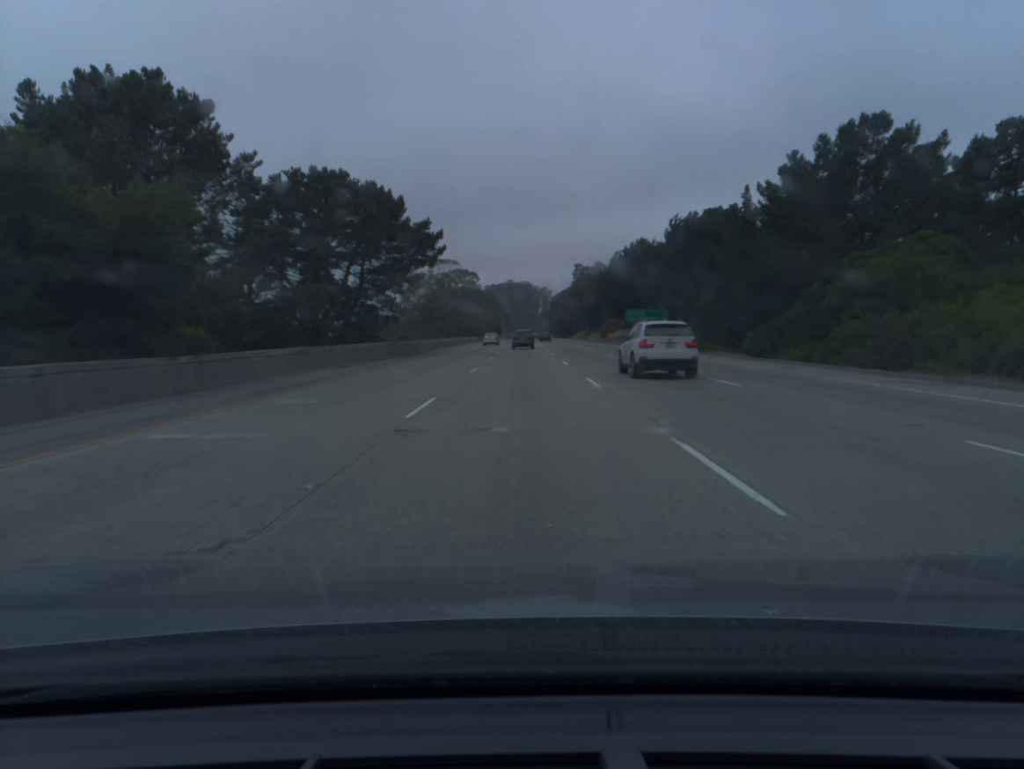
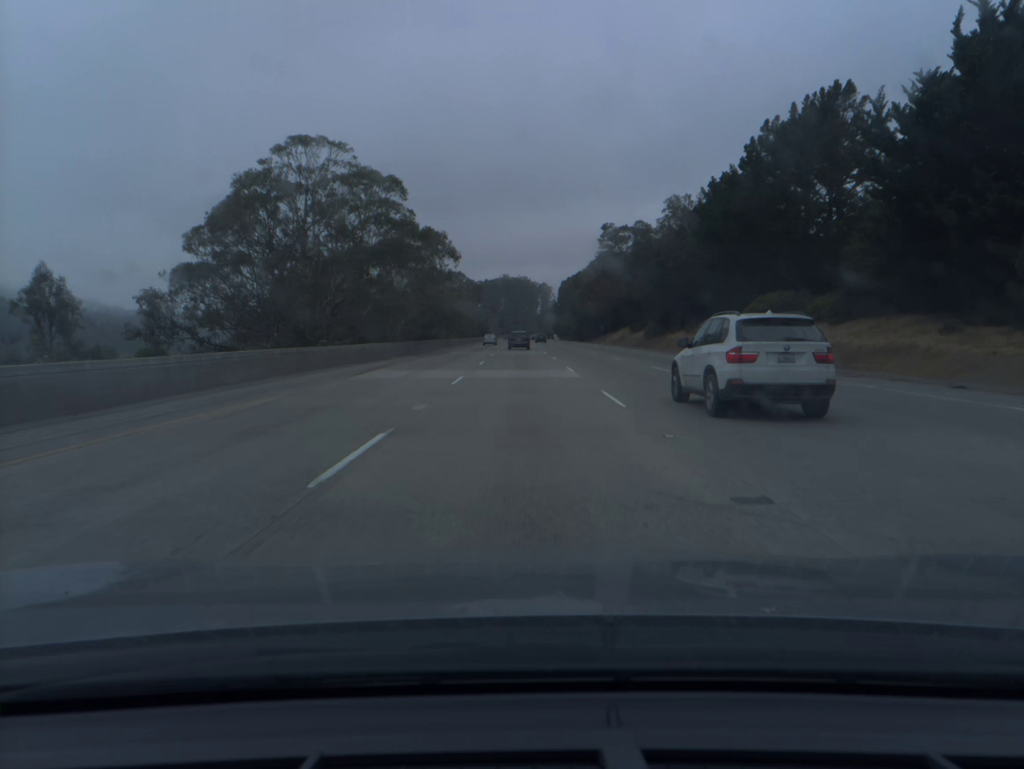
(+0.4, +93.5) m; 0°
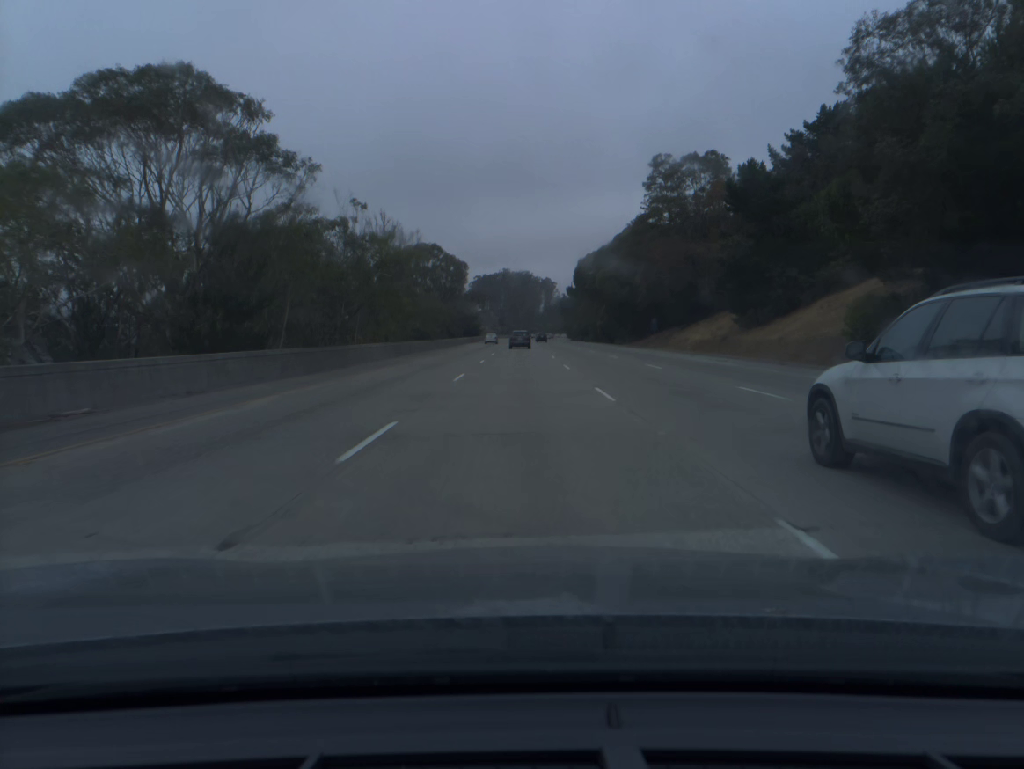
(0.0, +57.2) m; 0°
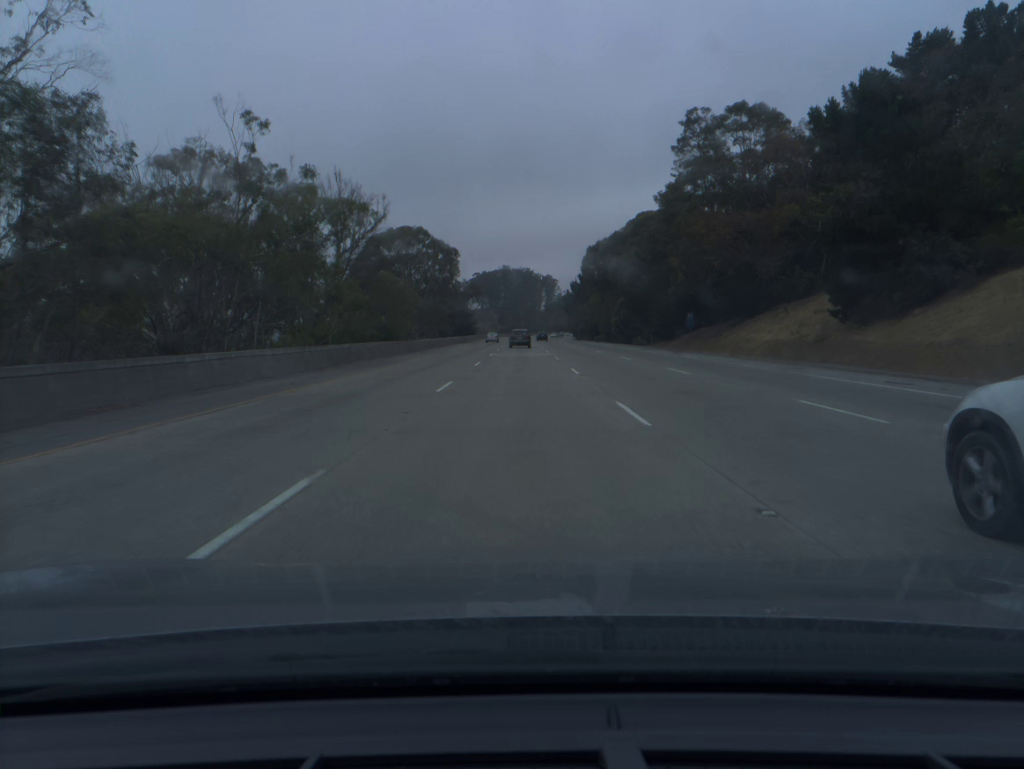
(0.0, +19.2) m; 0°
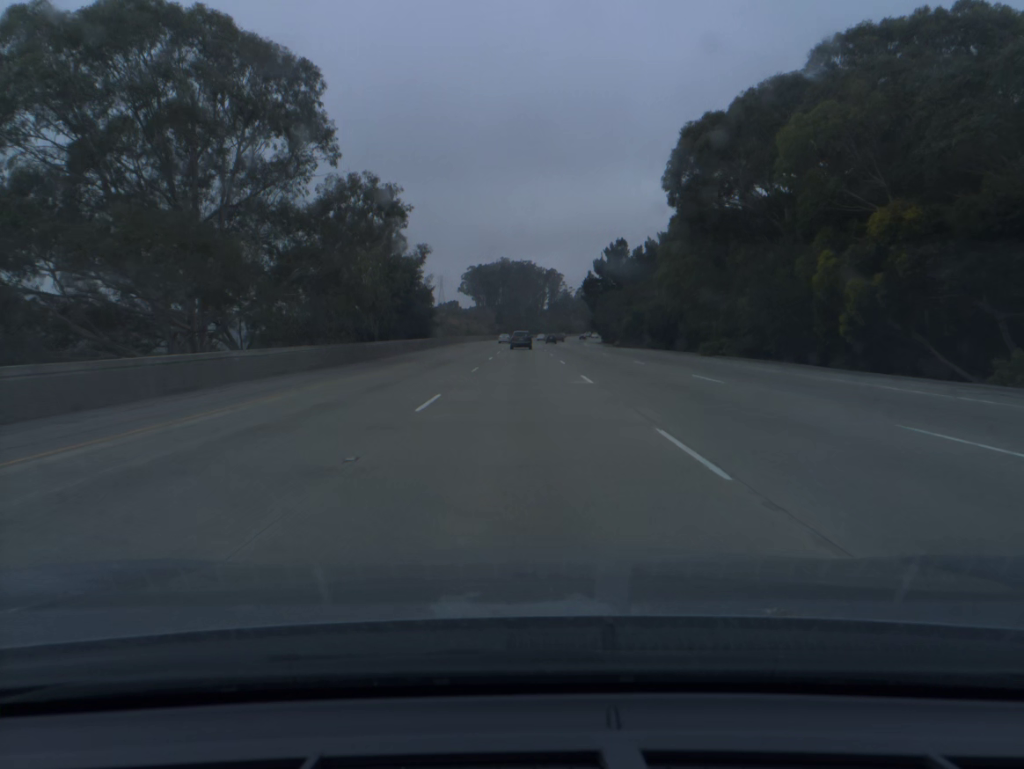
(-0.1, +77.3) m; 0°
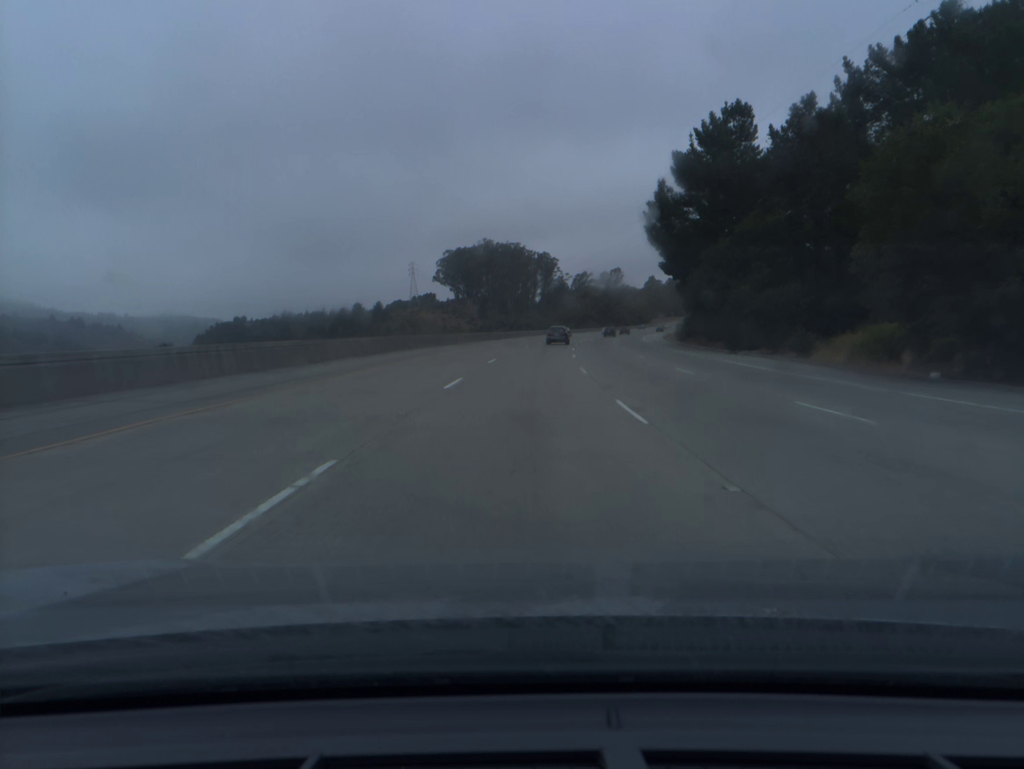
(+0.3, +97.6) m; +1°
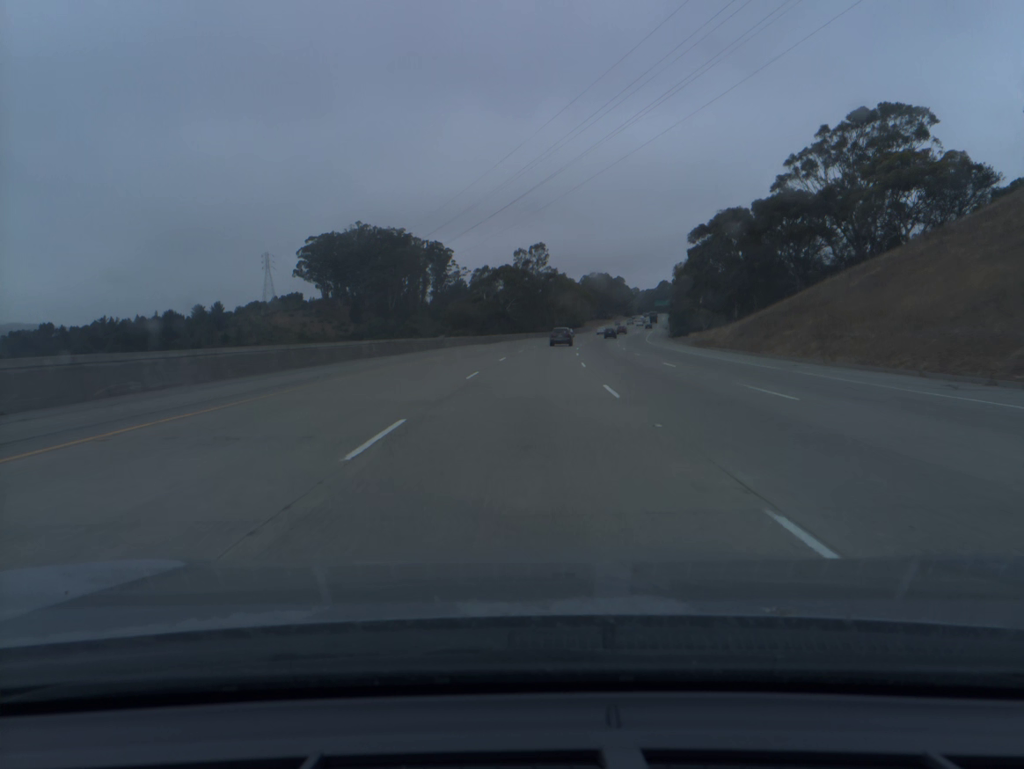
(+5.7, +97.9) m; +7°
